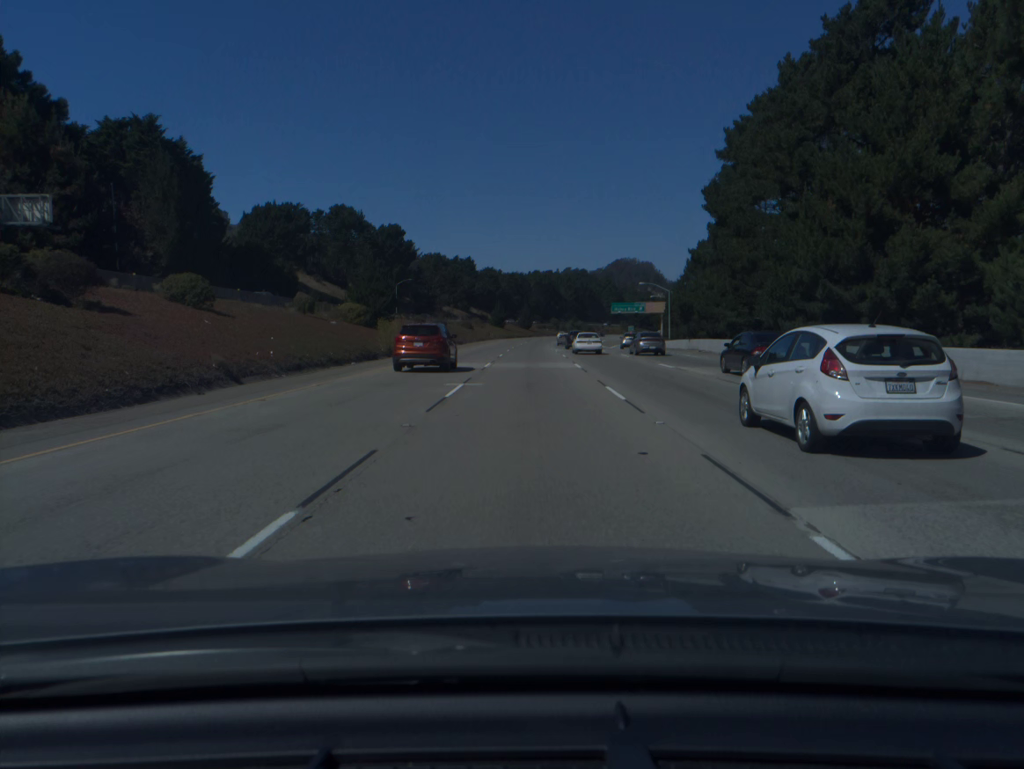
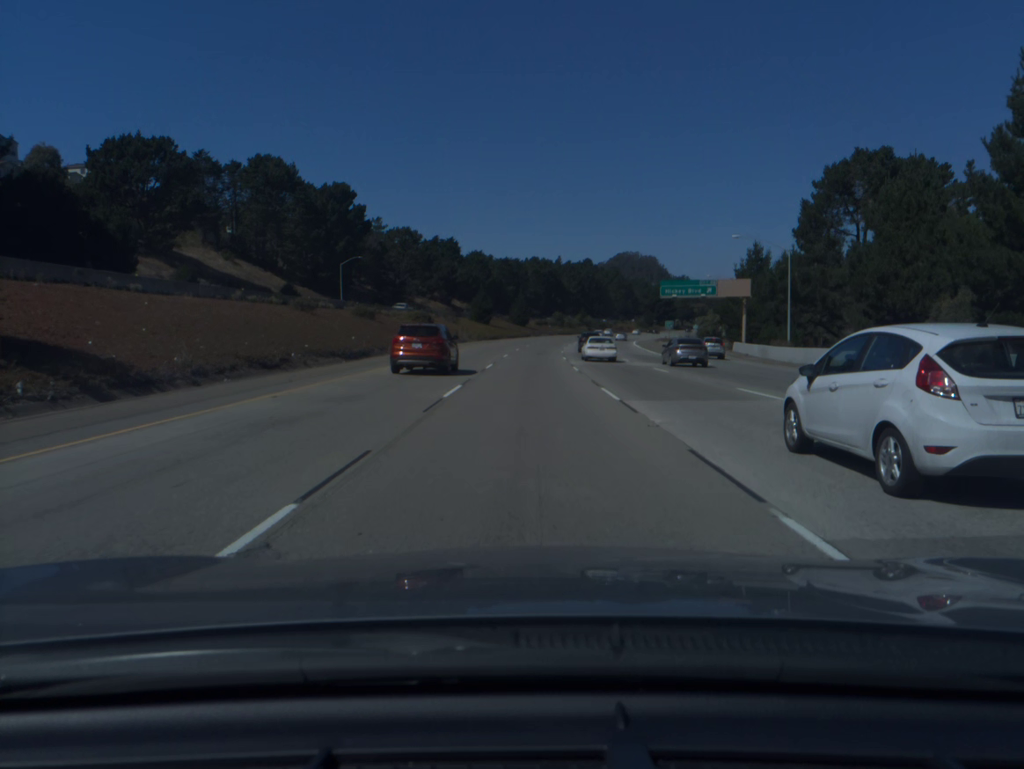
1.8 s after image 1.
(+0.1, +57.9) m; 0°
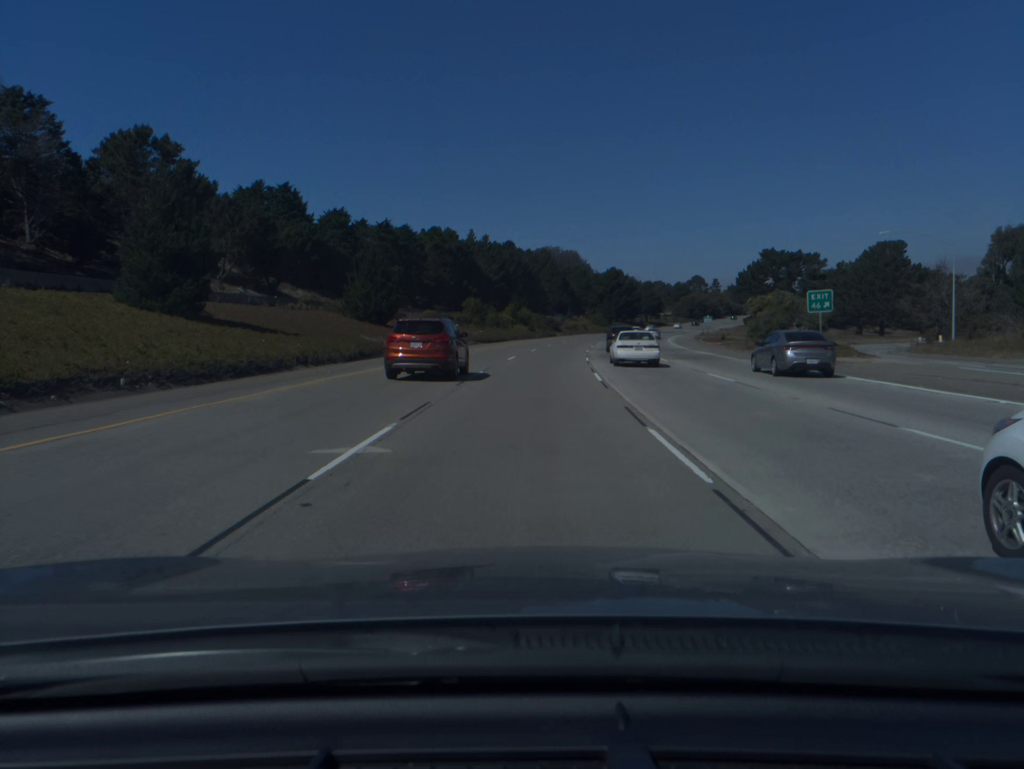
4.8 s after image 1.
(+3.2, +97.0) m; +6°
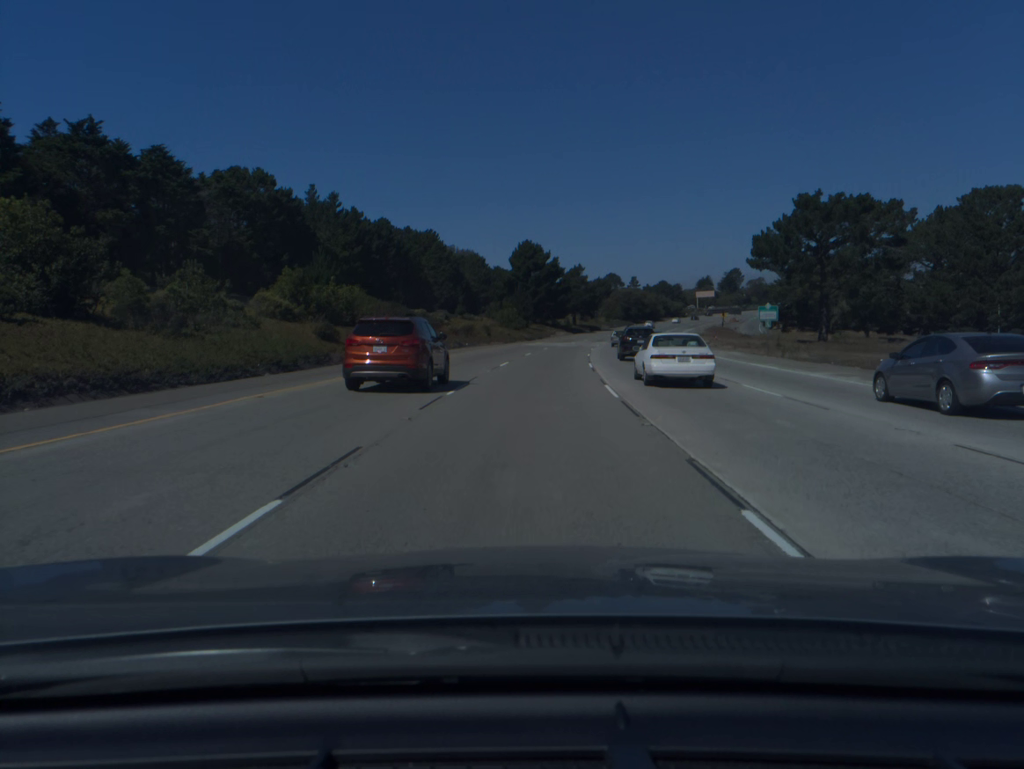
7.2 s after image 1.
(+4.9, +77.7) m; +7°
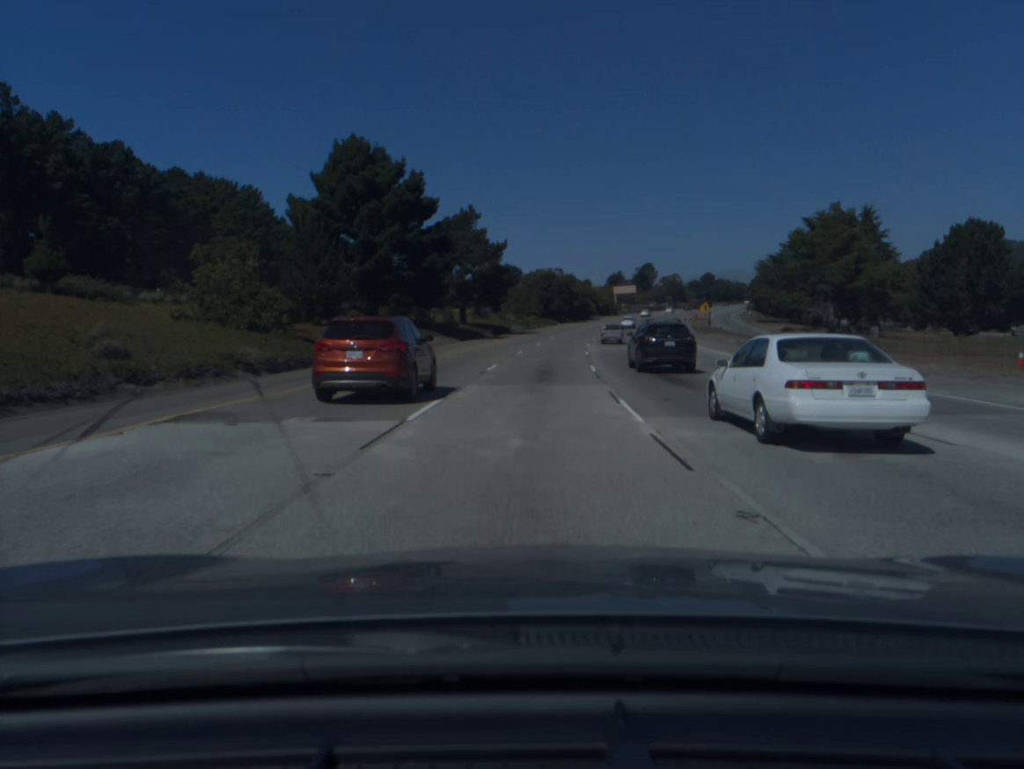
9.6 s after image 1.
(+4.9, +77.6) m; +8°
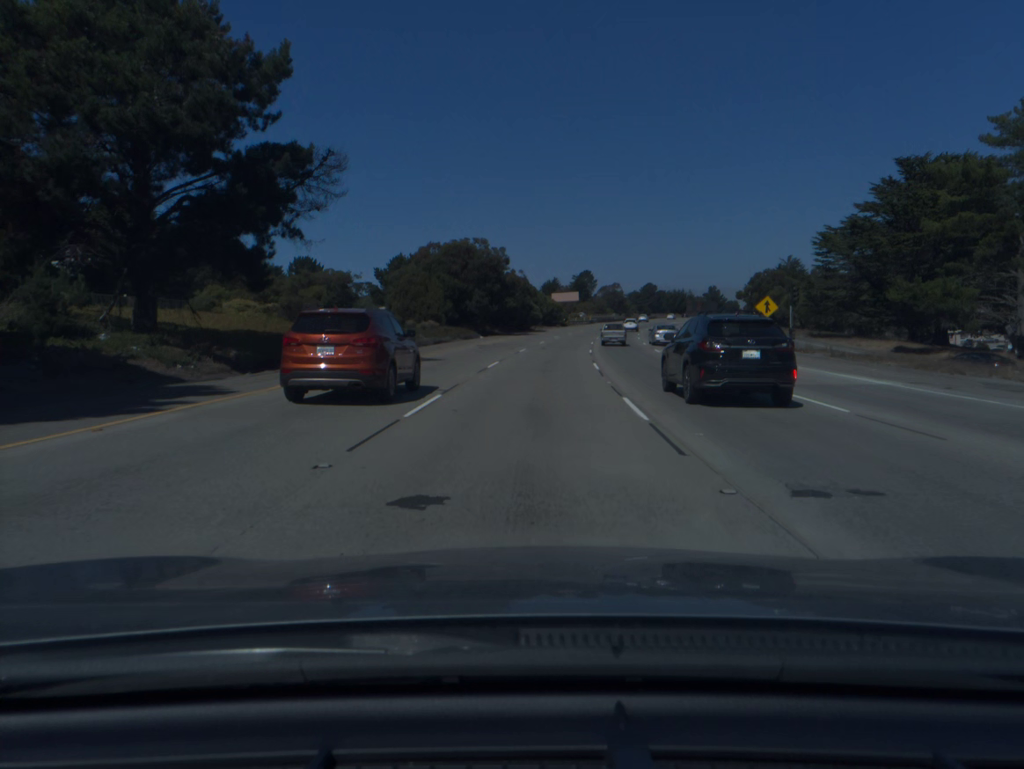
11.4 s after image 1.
(+2.7, +58.3) m; +5°
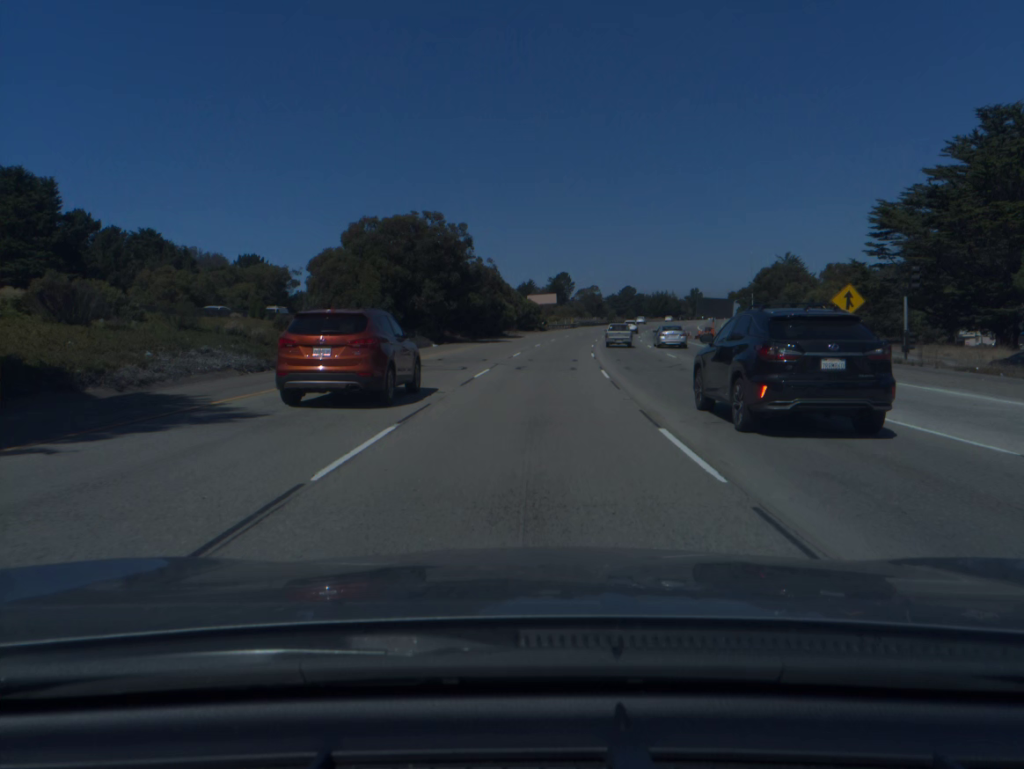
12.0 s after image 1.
(+0.3, +19.4) m; +2°
